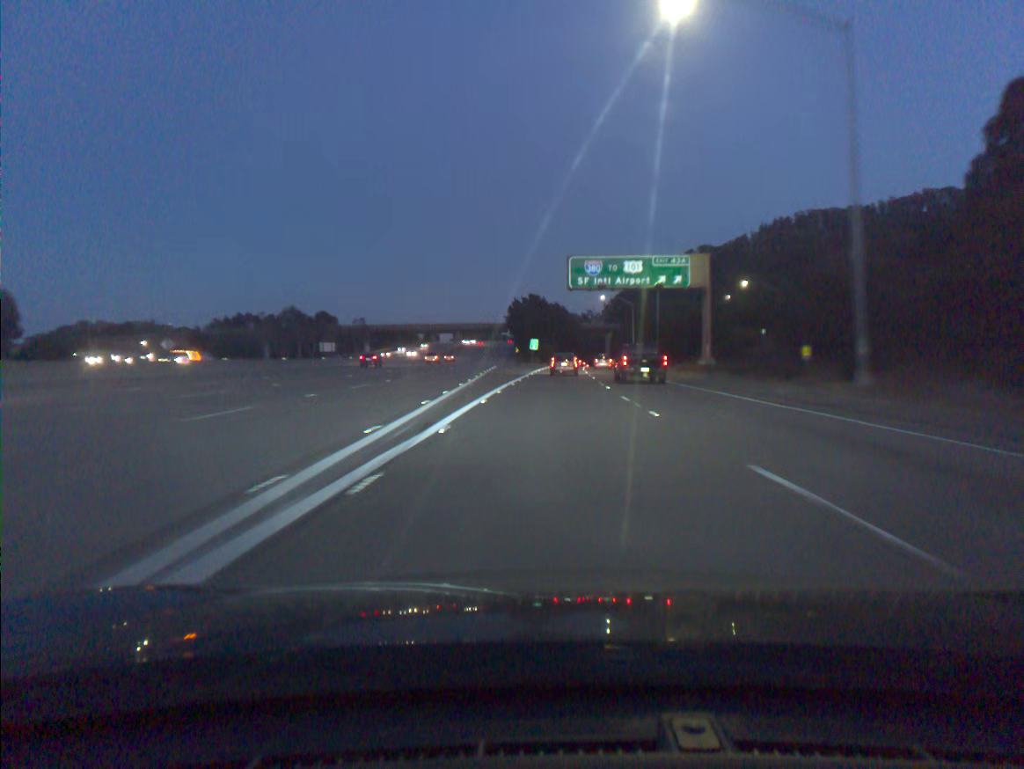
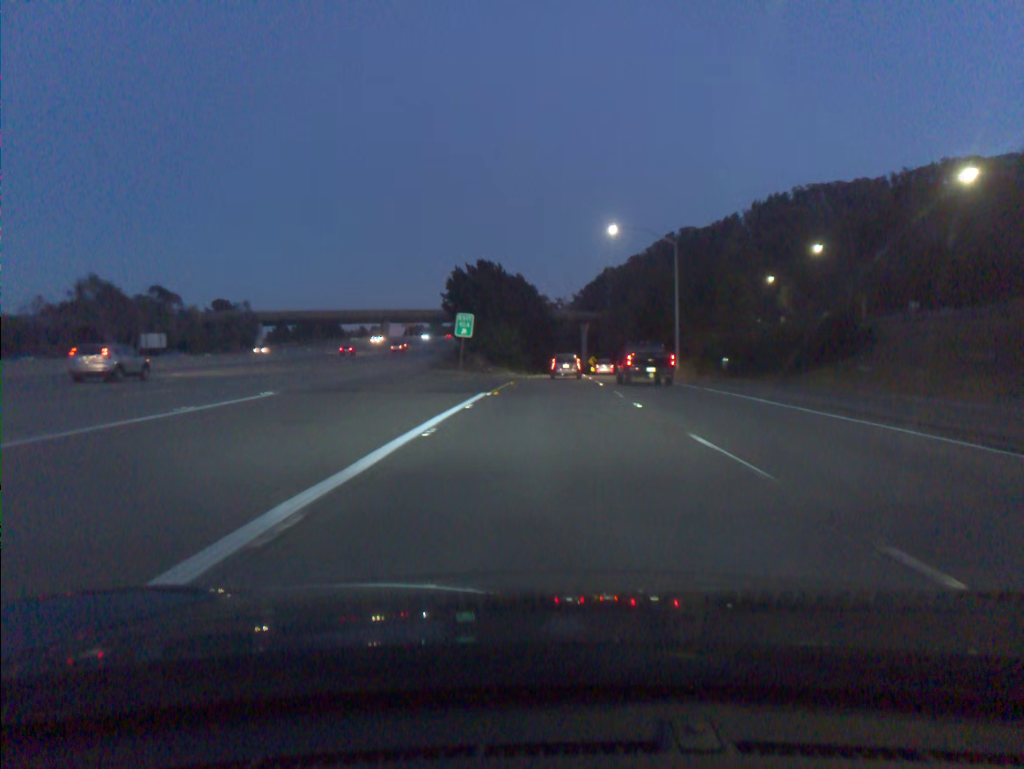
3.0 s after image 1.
(+1.5, +70.2) m; +3°
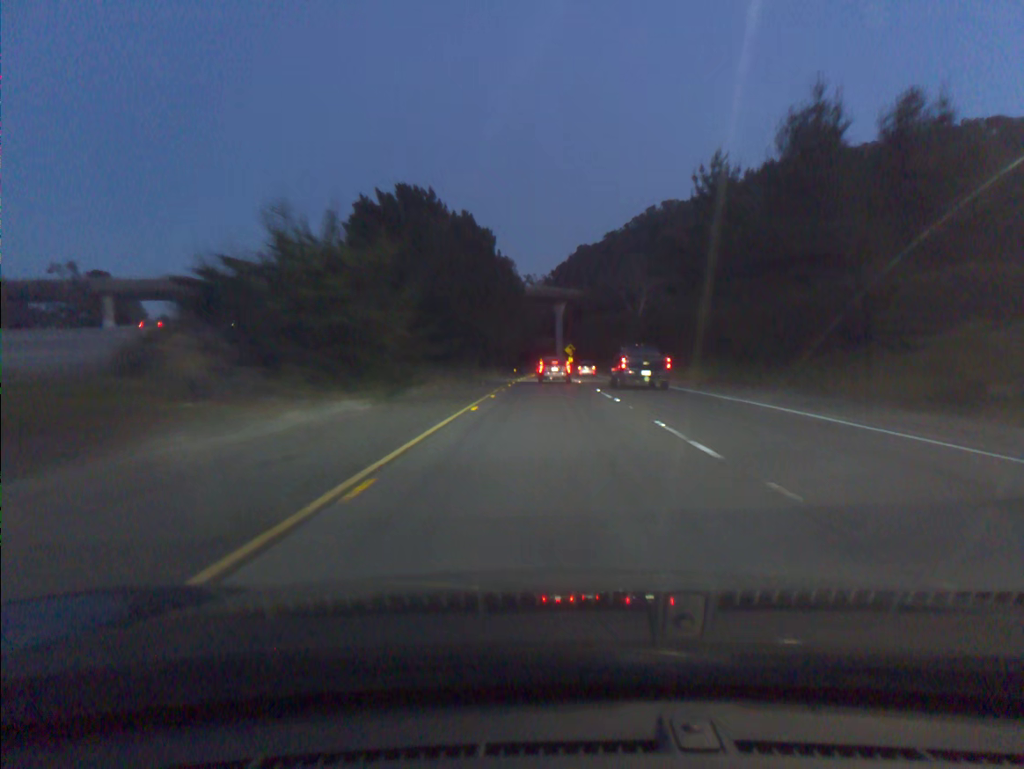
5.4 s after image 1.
(+0.9, +54.2) m; +2°
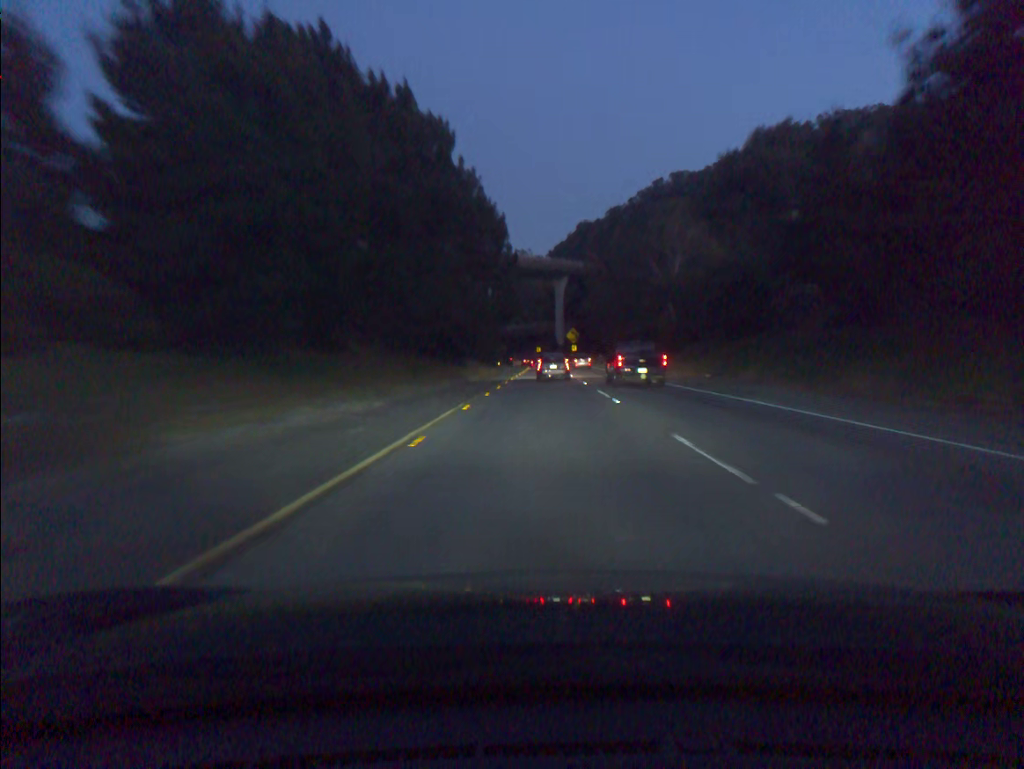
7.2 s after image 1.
(+0.2, +39.4) m; 0°
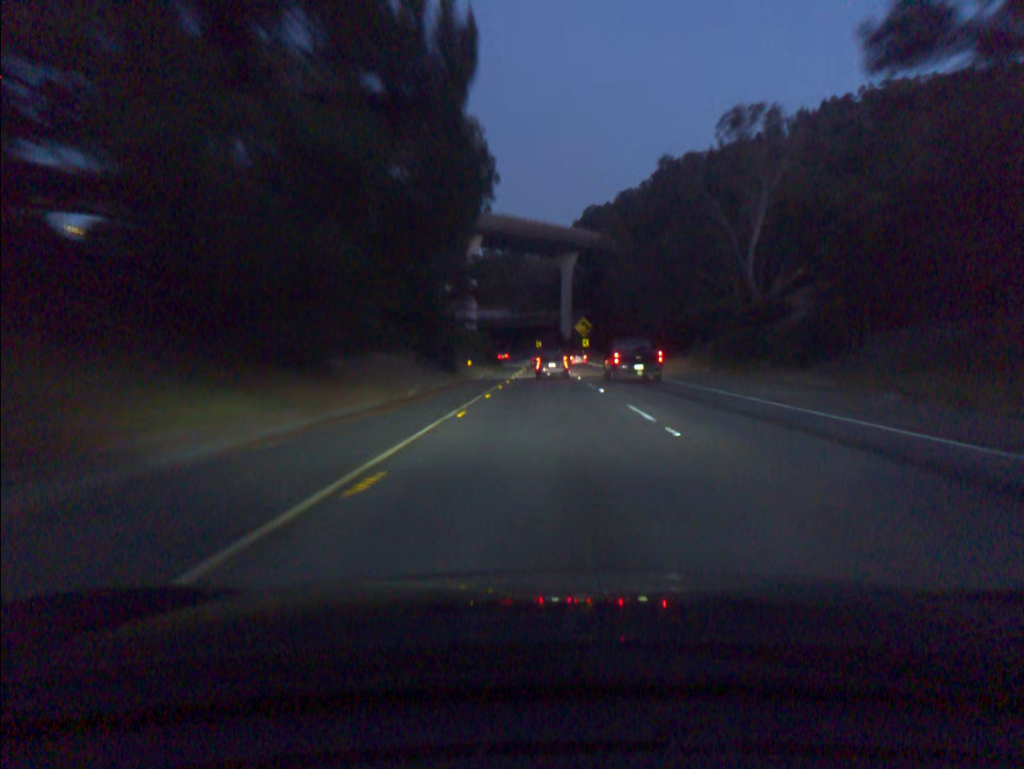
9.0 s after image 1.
(-0.1, +39.0) m; 0°
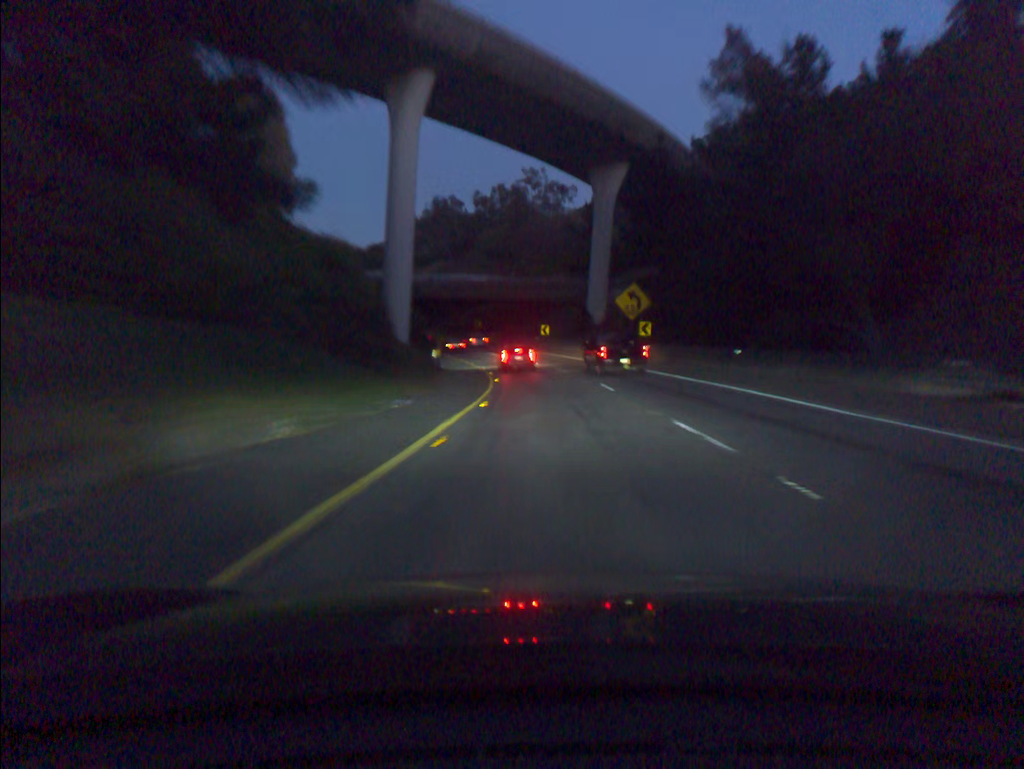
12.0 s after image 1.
(-0.3, +64.7) m; 0°
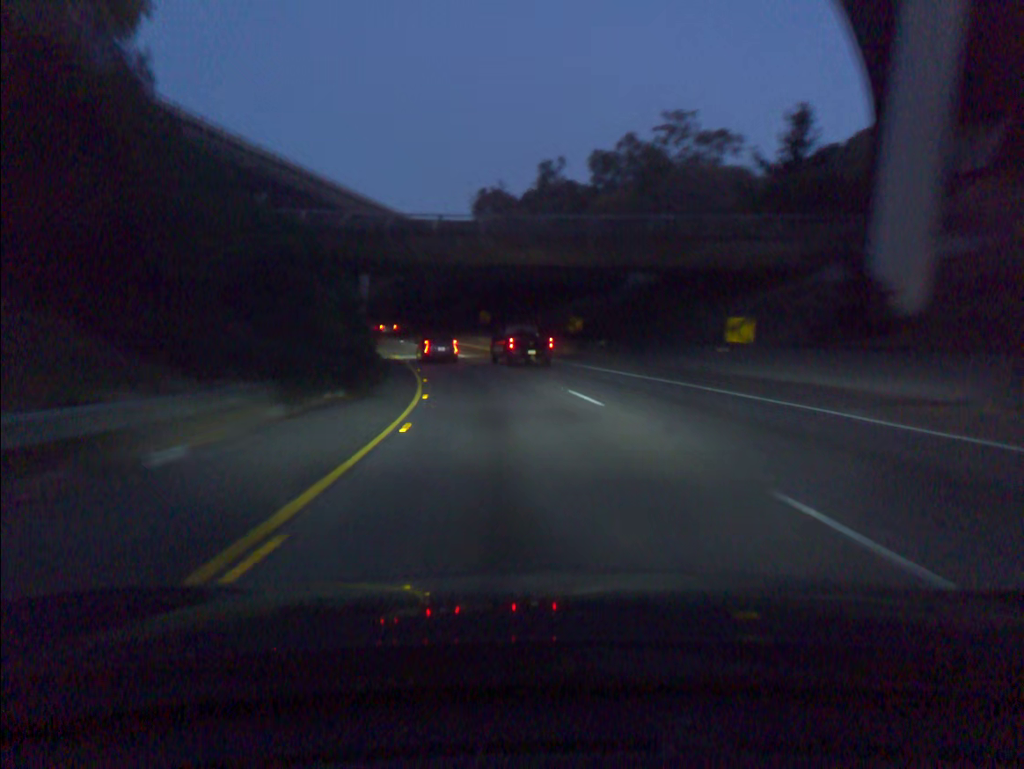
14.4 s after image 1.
(-2.1, +50.5) m; -9°
